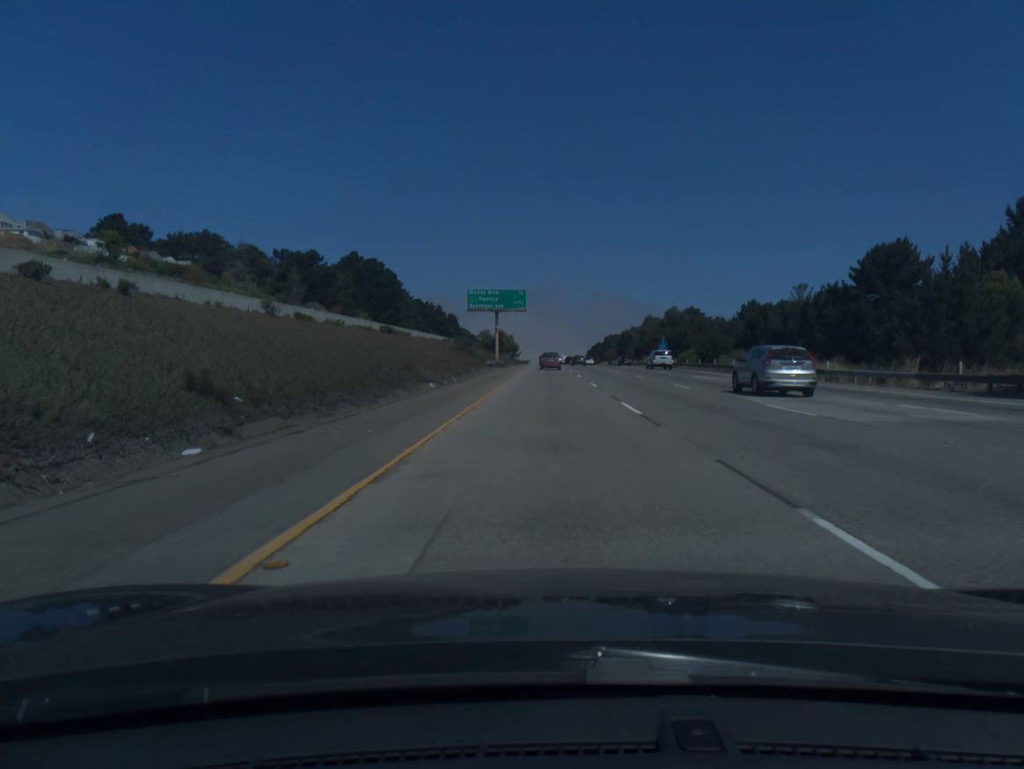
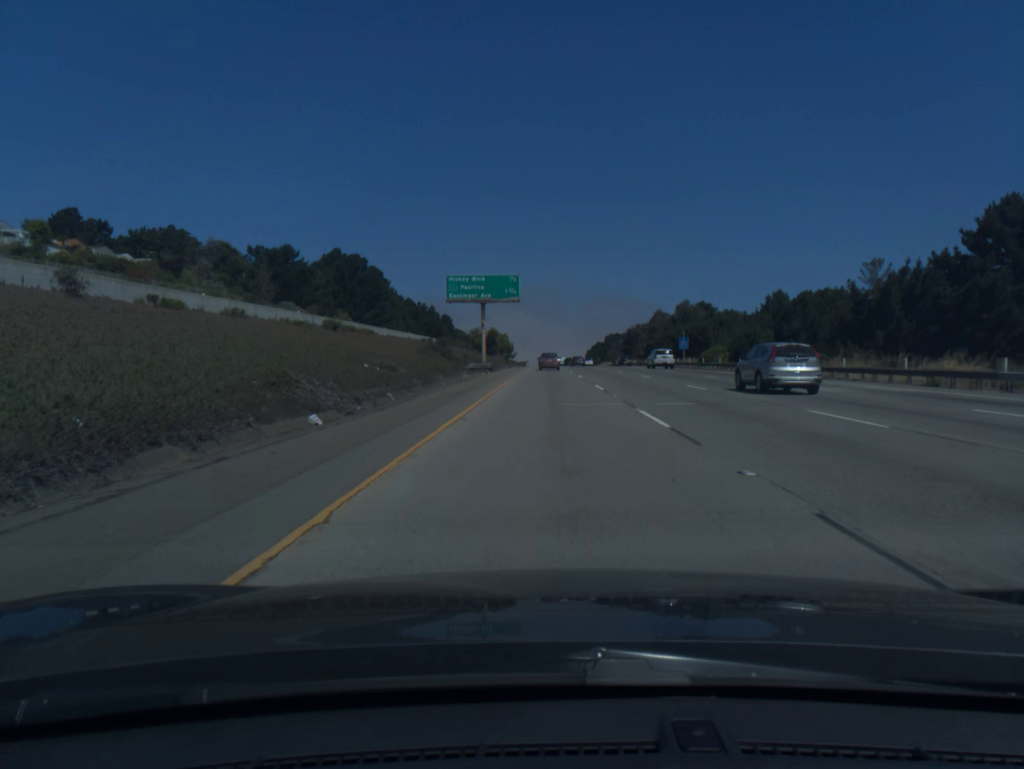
(0.0, +17.9) m; 0°
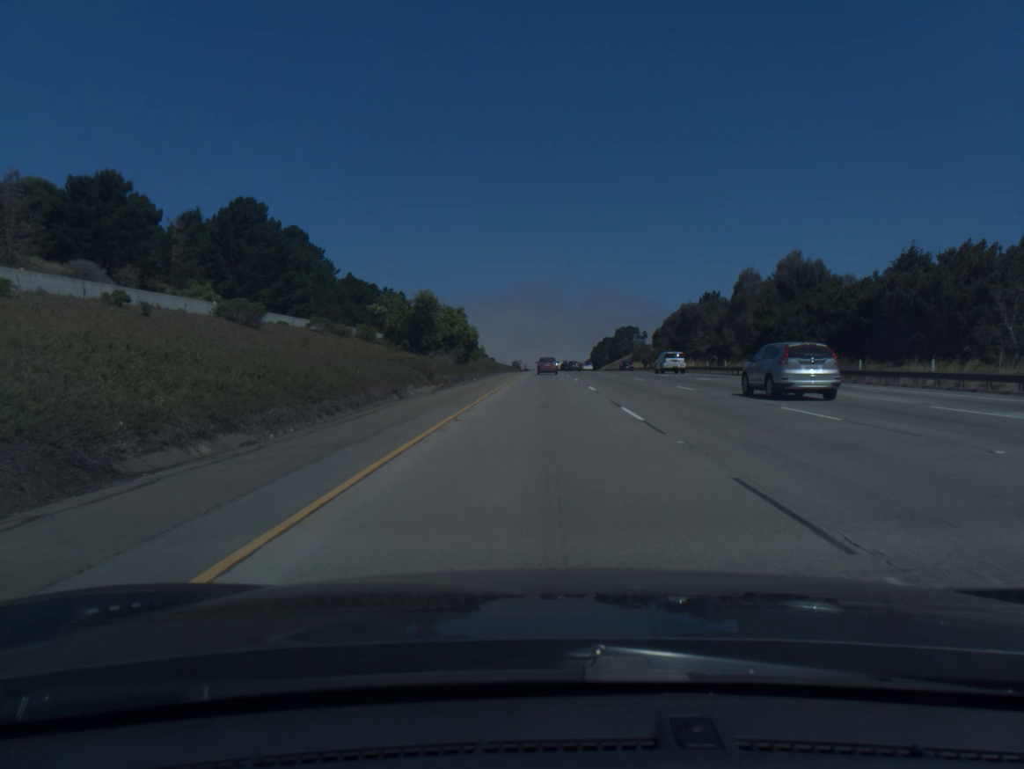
(+0.3, +71.6) m; 0°
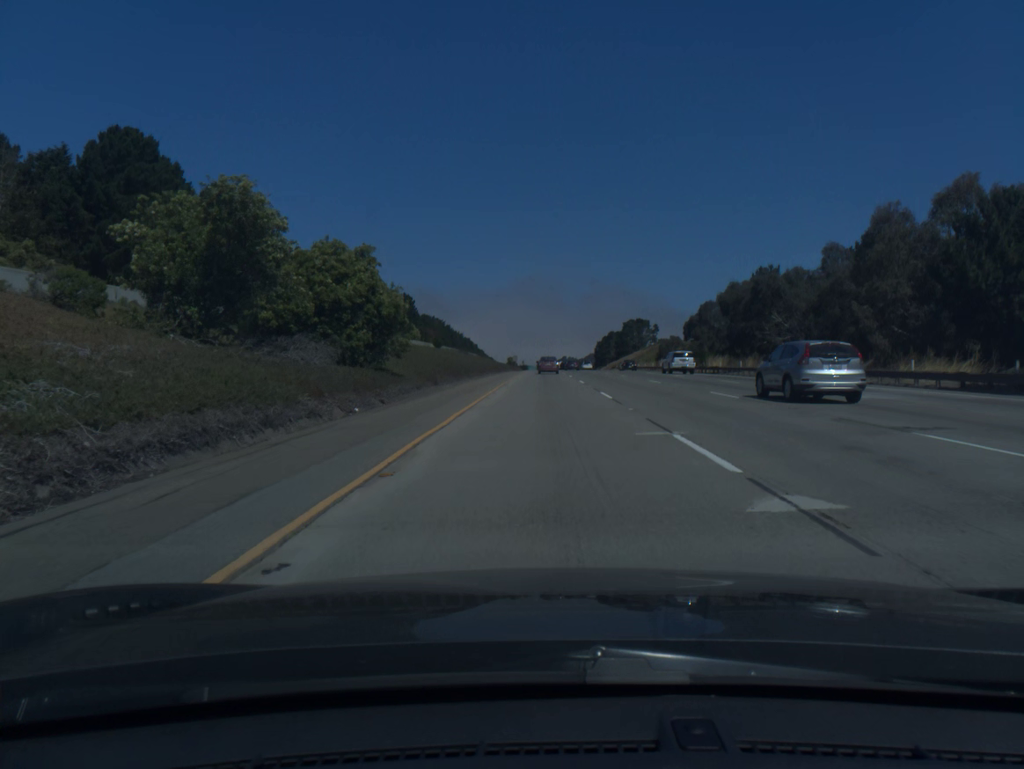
(0.0, +36.0) m; 0°
